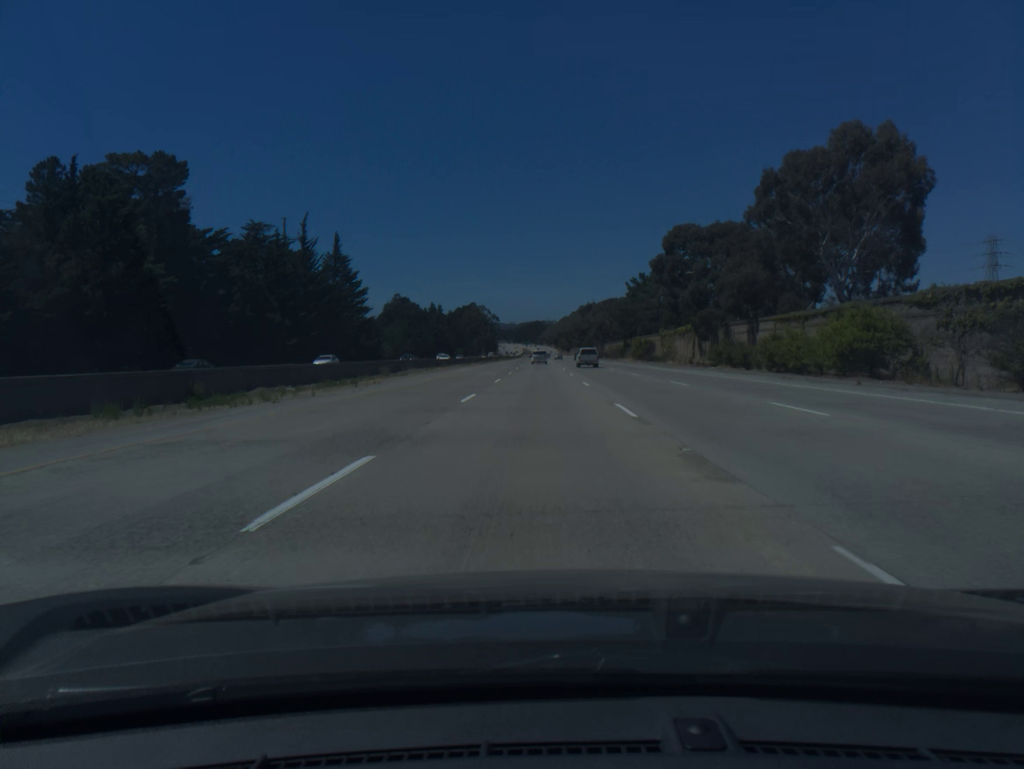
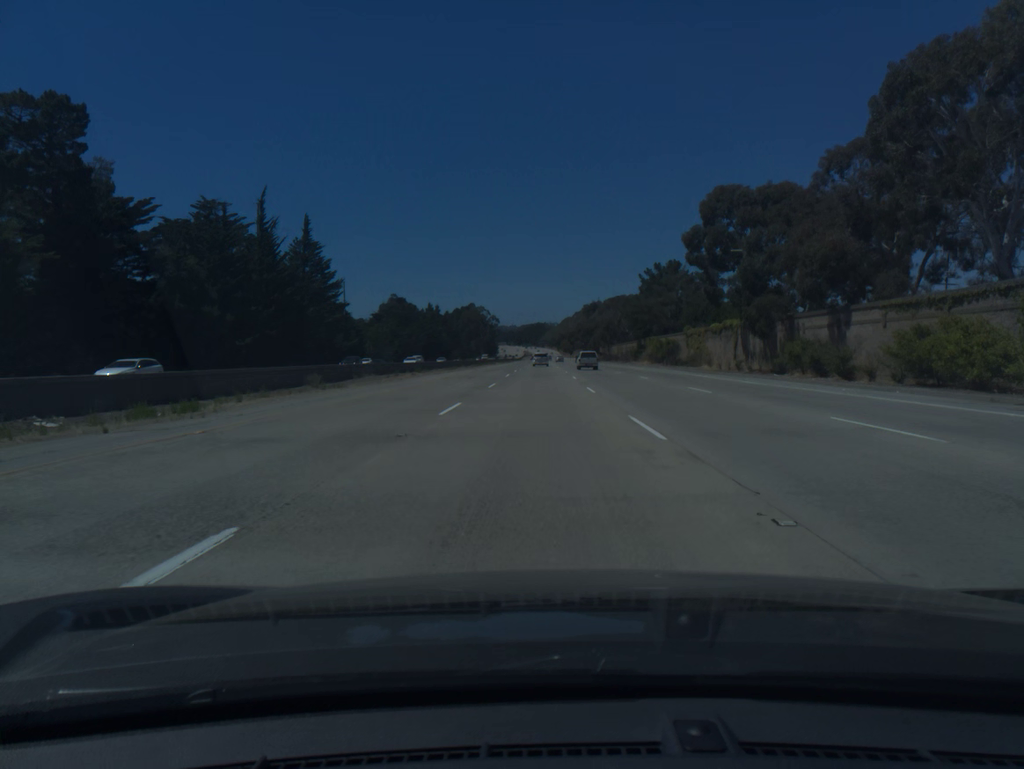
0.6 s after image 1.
(0.0, +18.4) m; 0°
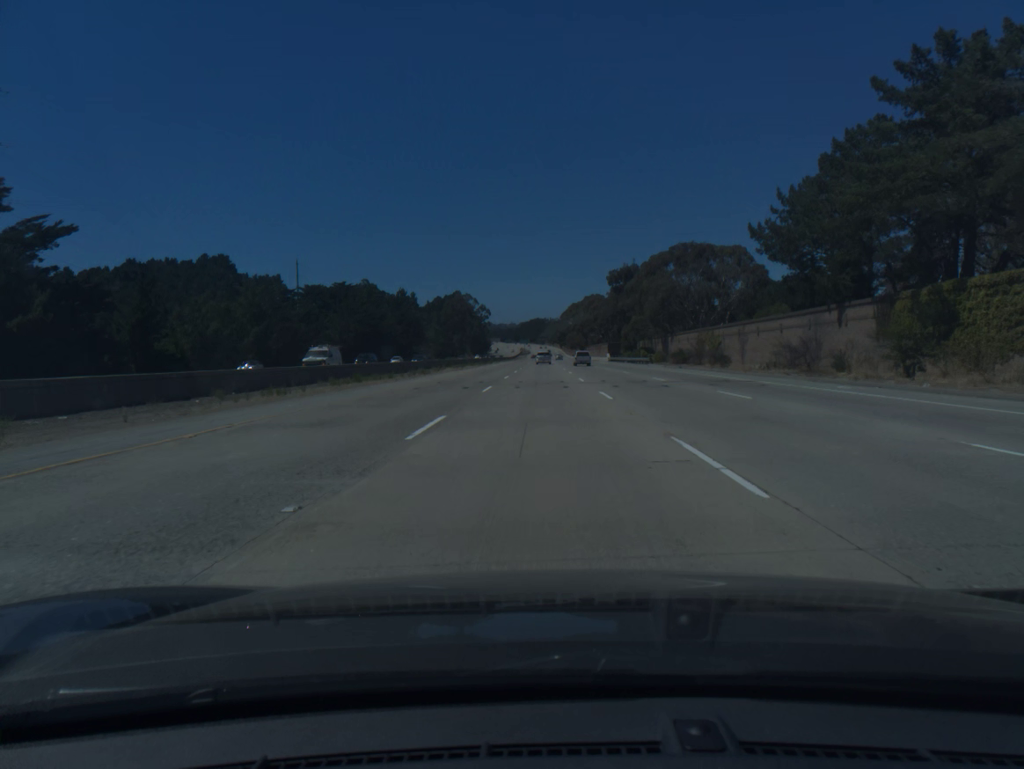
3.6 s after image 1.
(-0.4, +92.1) m; 0°
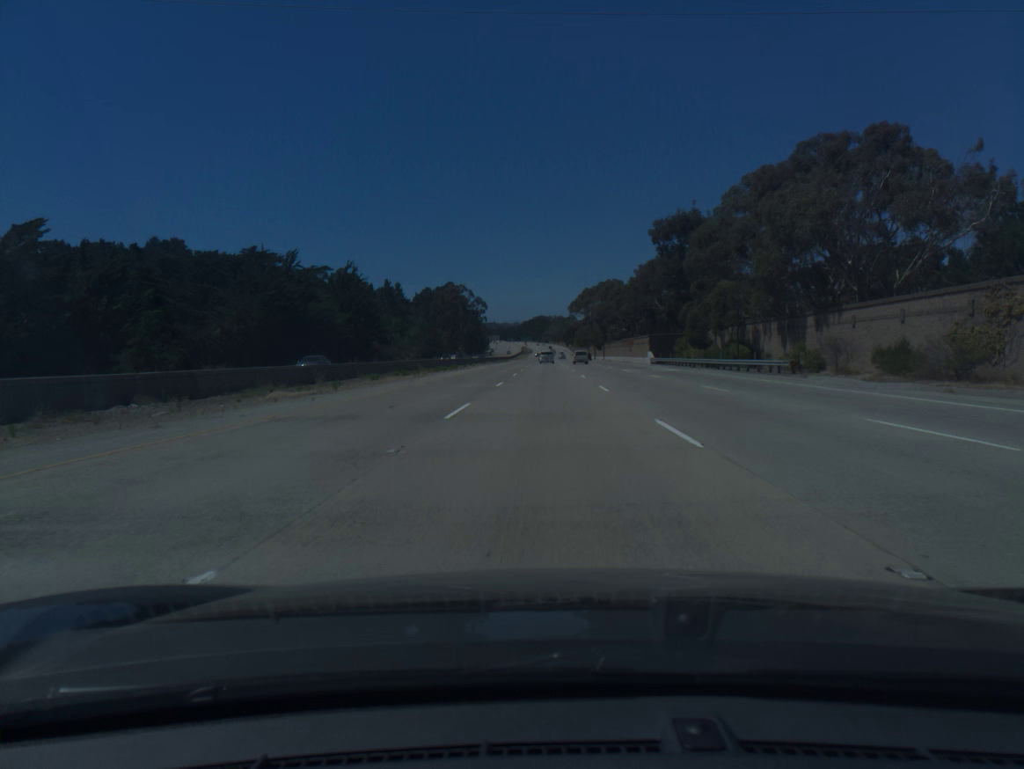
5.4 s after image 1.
(-0.3, +55.1) m; 0°
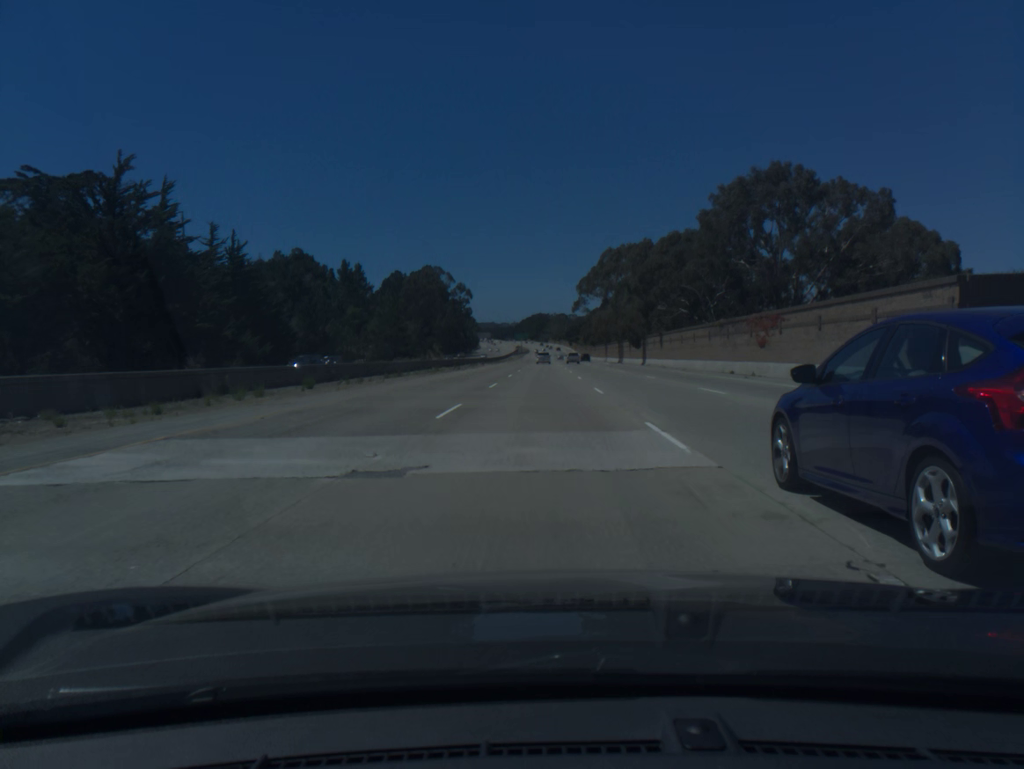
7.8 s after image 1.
(+0.3, +73.3) m; 0°
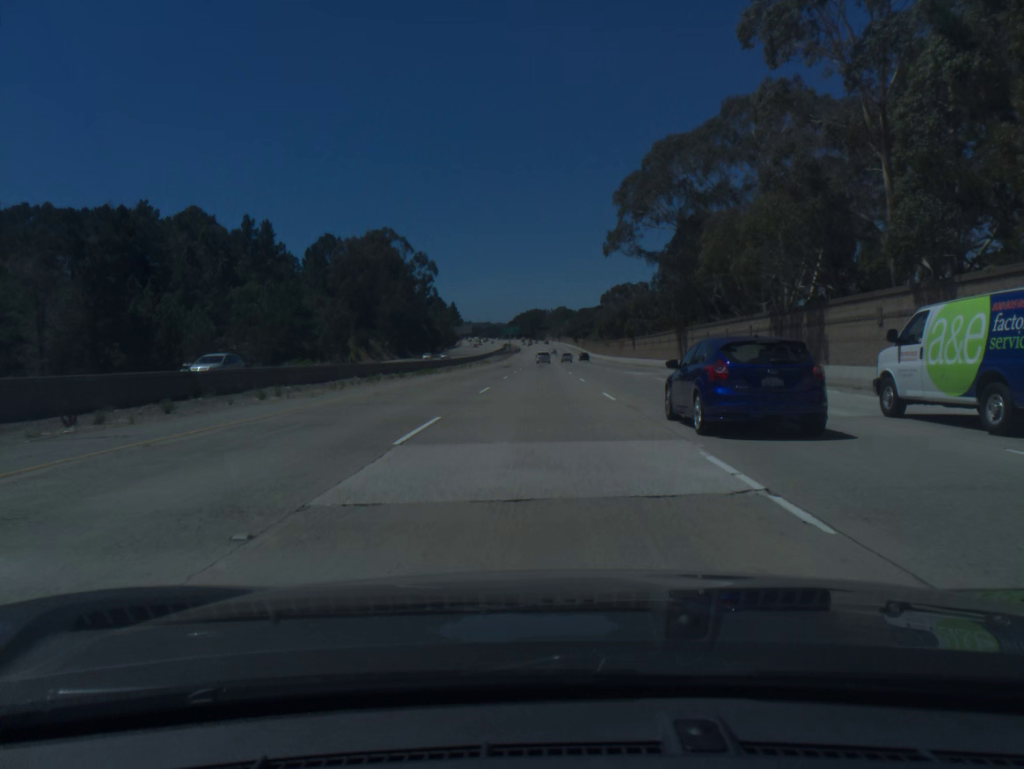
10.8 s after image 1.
(0.0, +92.0) m; 0°
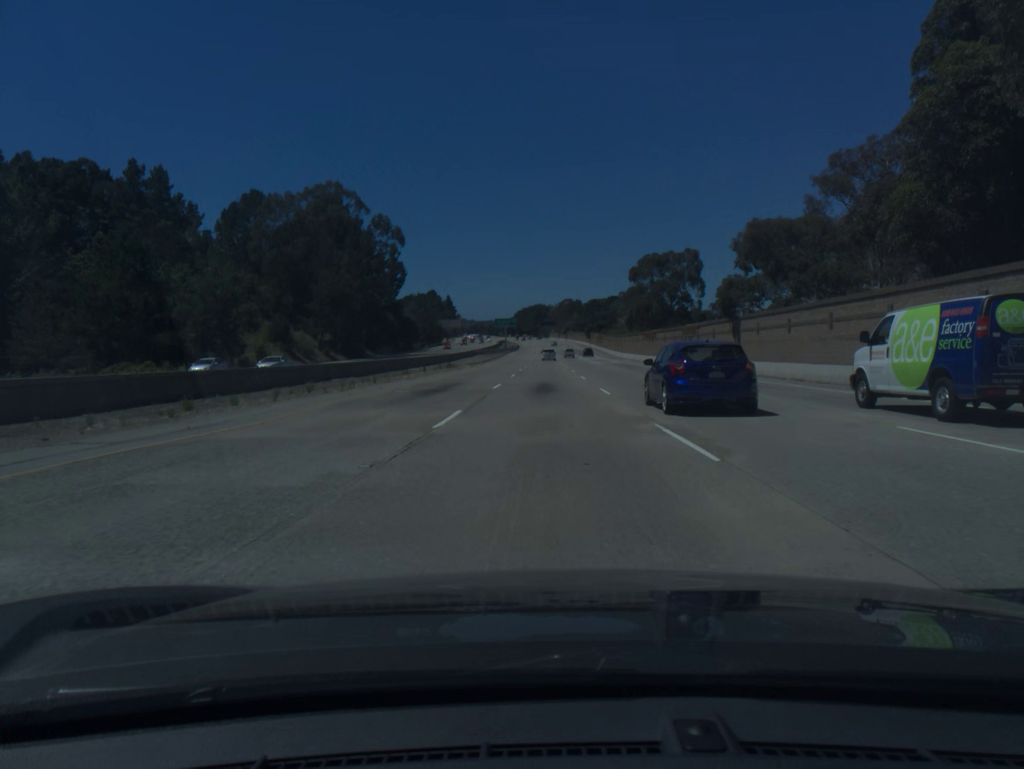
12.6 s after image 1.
(-0.2, +55.3) m; 0°
